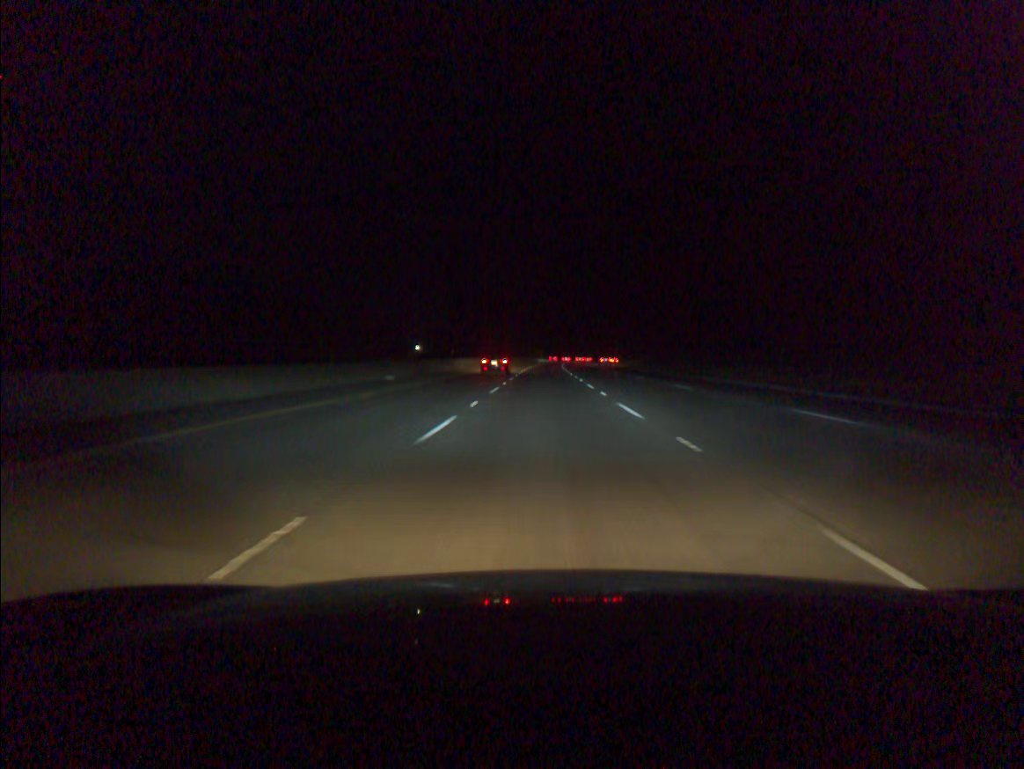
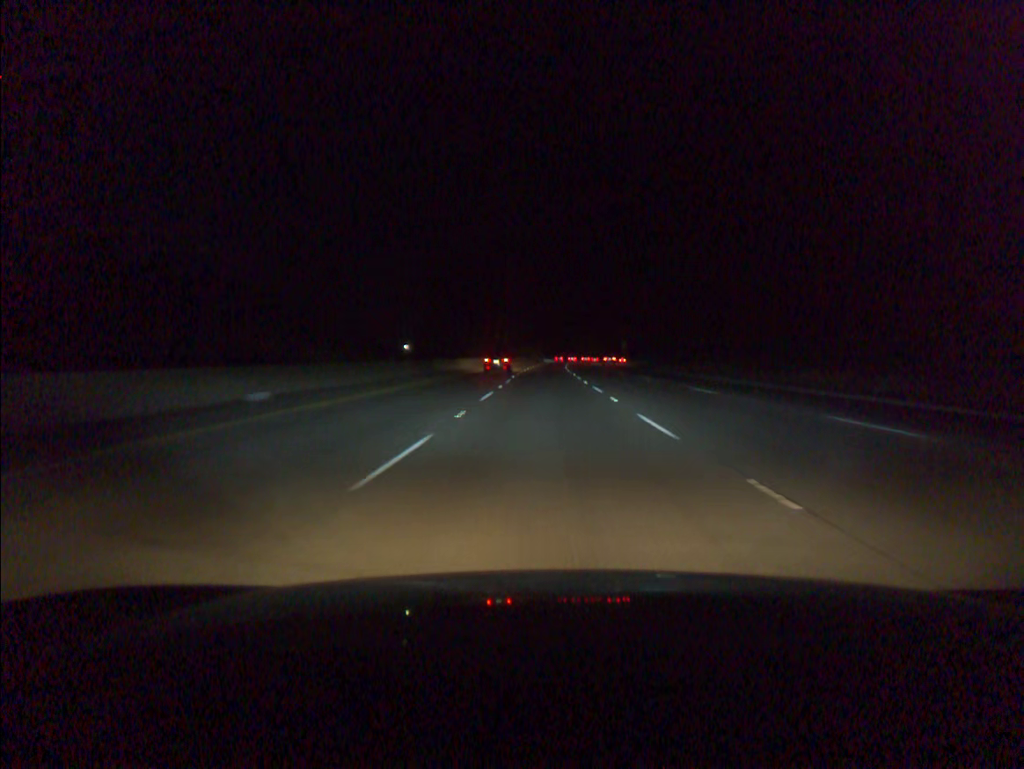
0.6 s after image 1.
(0.0, +18.2) m; 0°
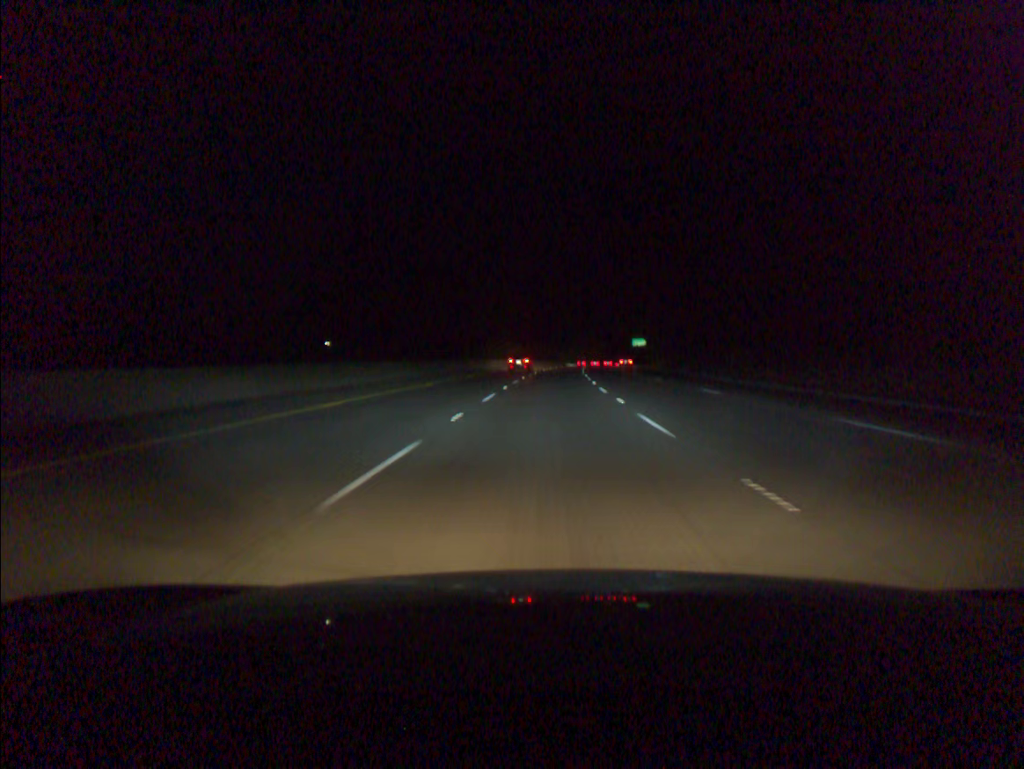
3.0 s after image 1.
(+0.5, +73.0) m; +1°
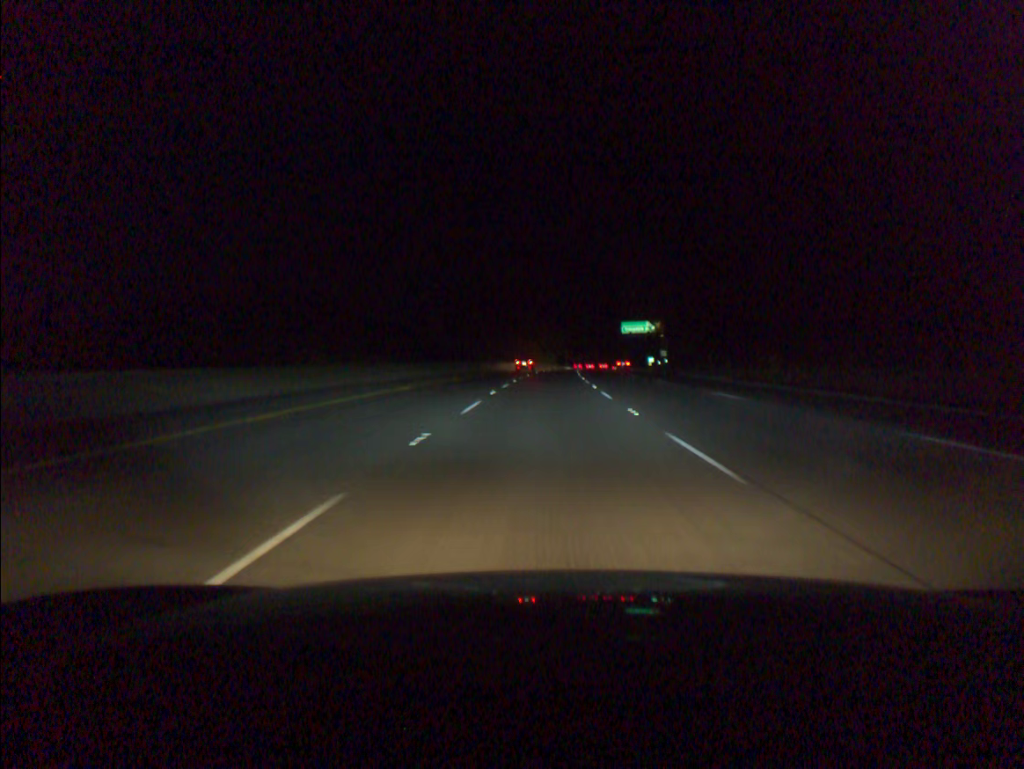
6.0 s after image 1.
(+2.9, +91.4) m; +4°
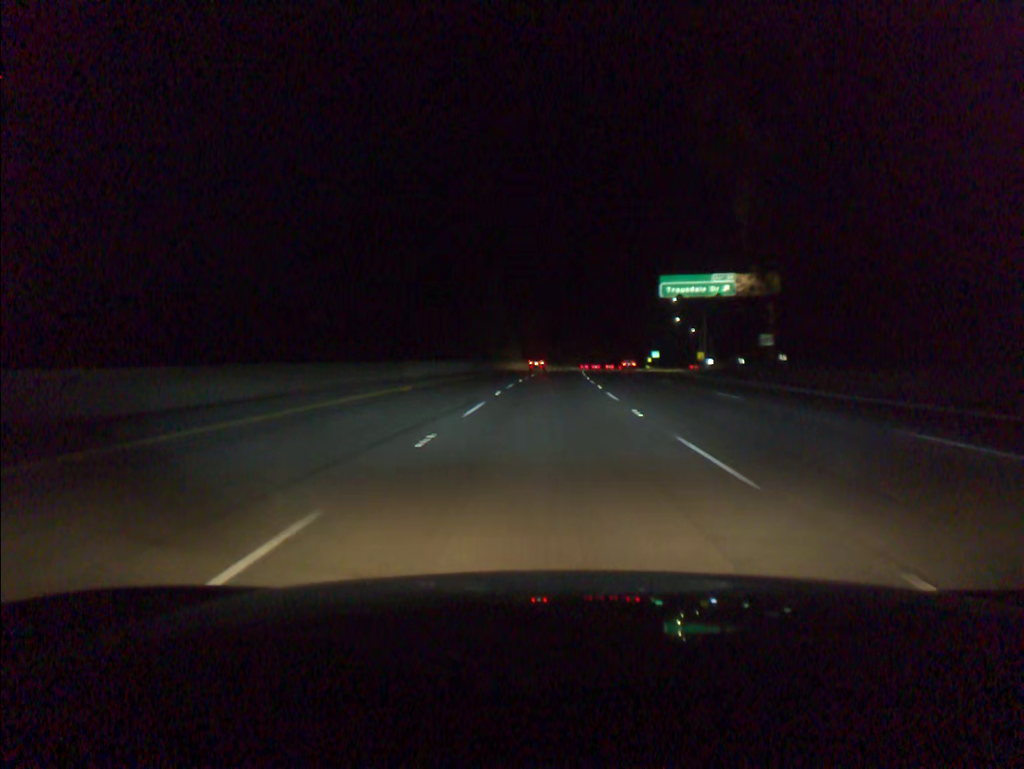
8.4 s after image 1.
(+1.3, +73.3) m; +2°
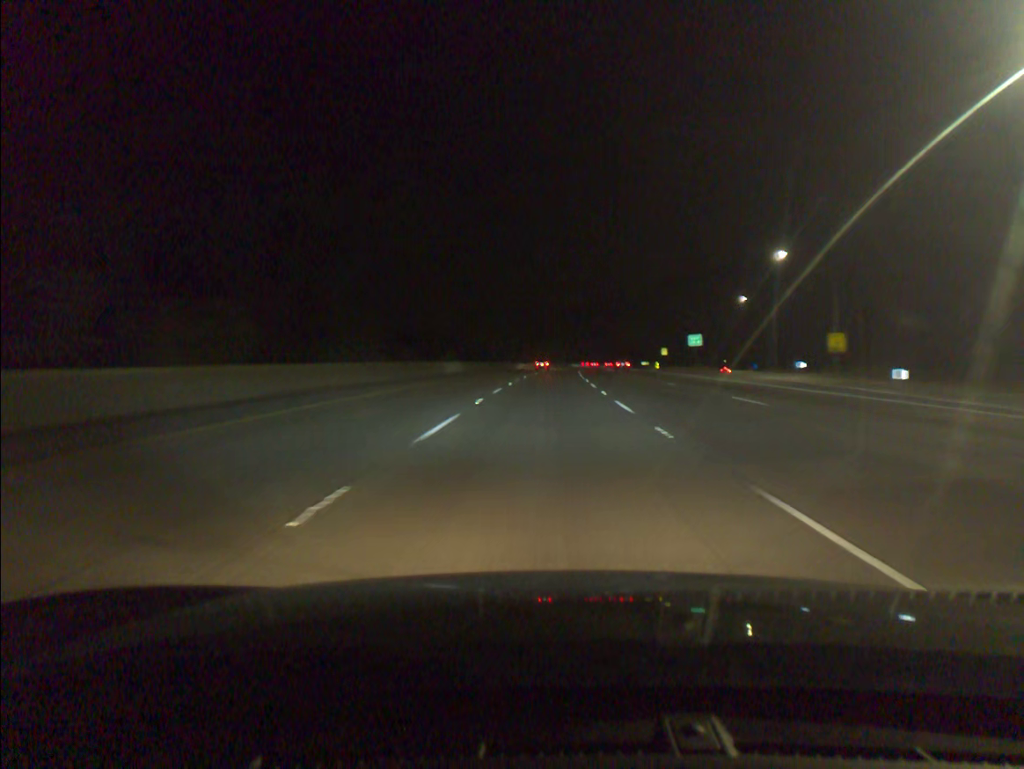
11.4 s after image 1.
(+3.2, +92.0) m; +4°
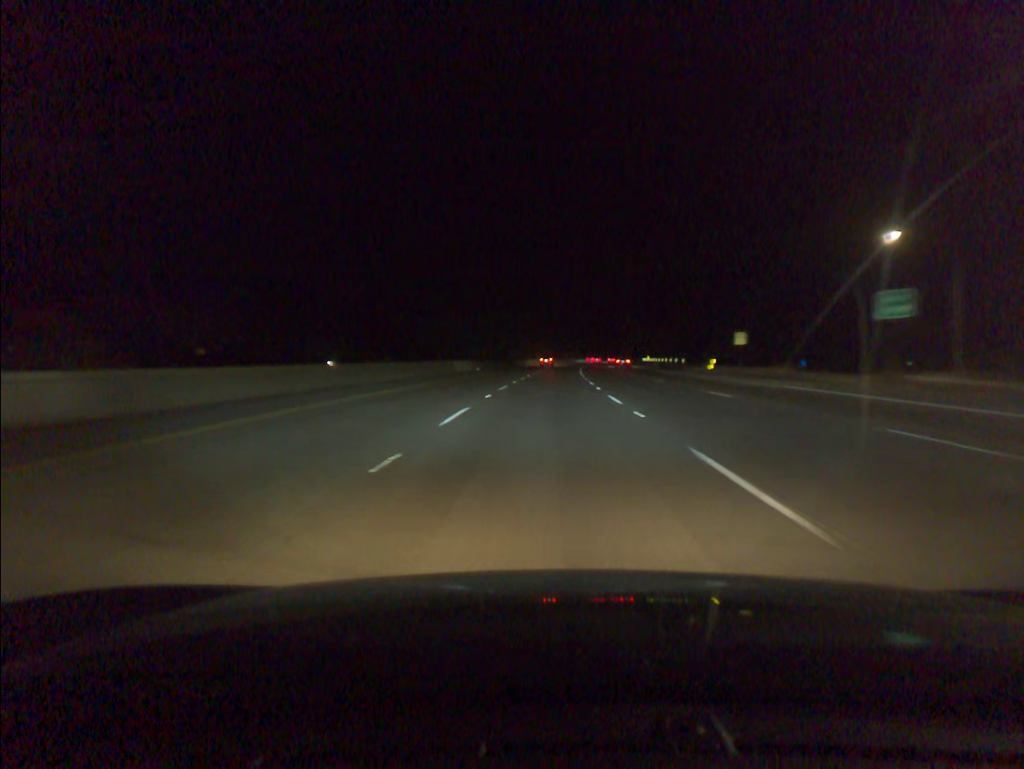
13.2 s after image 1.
(+0.9, +55.4) m; +2°
